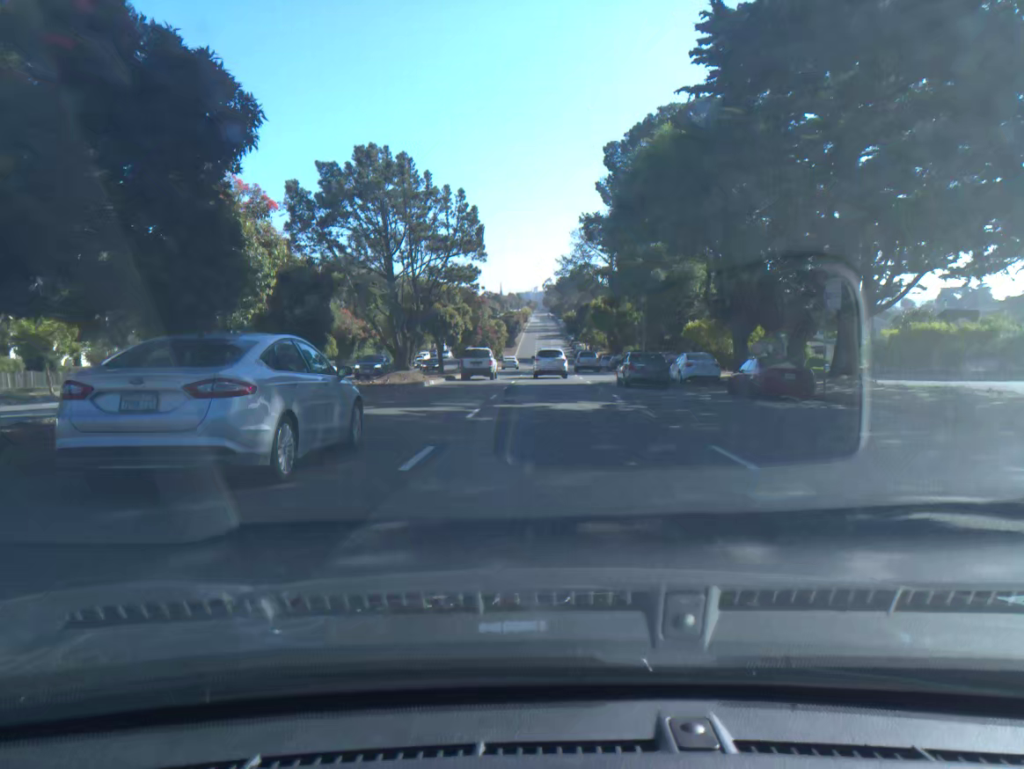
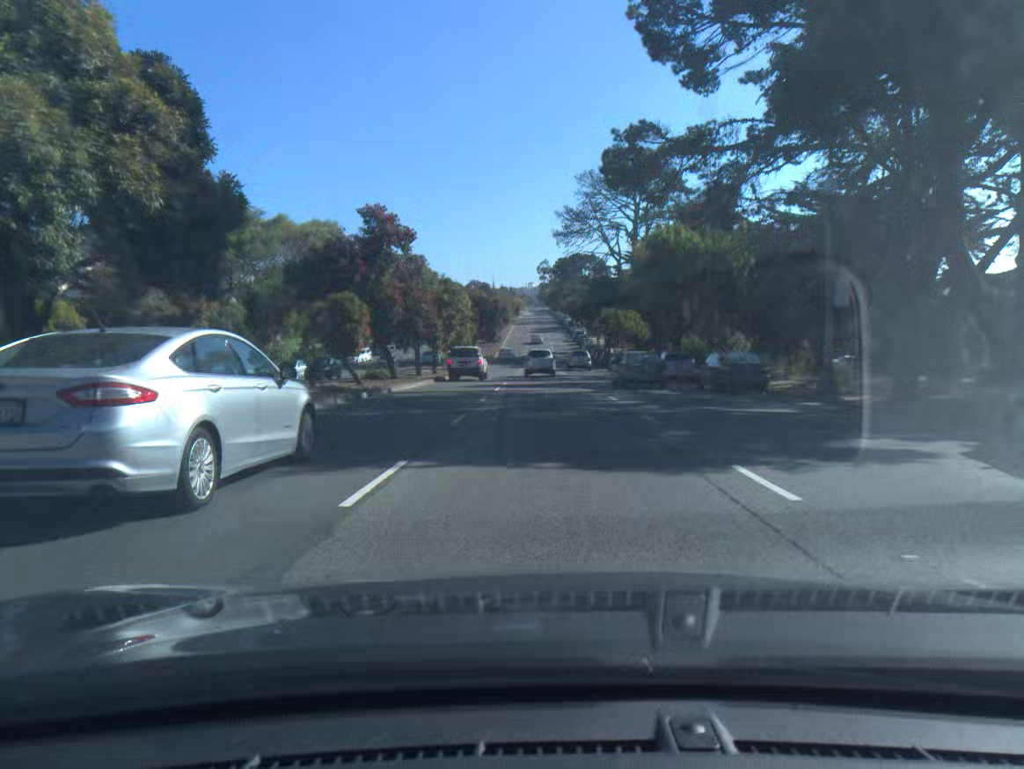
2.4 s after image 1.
(+0.2, +44.9) m; 0°
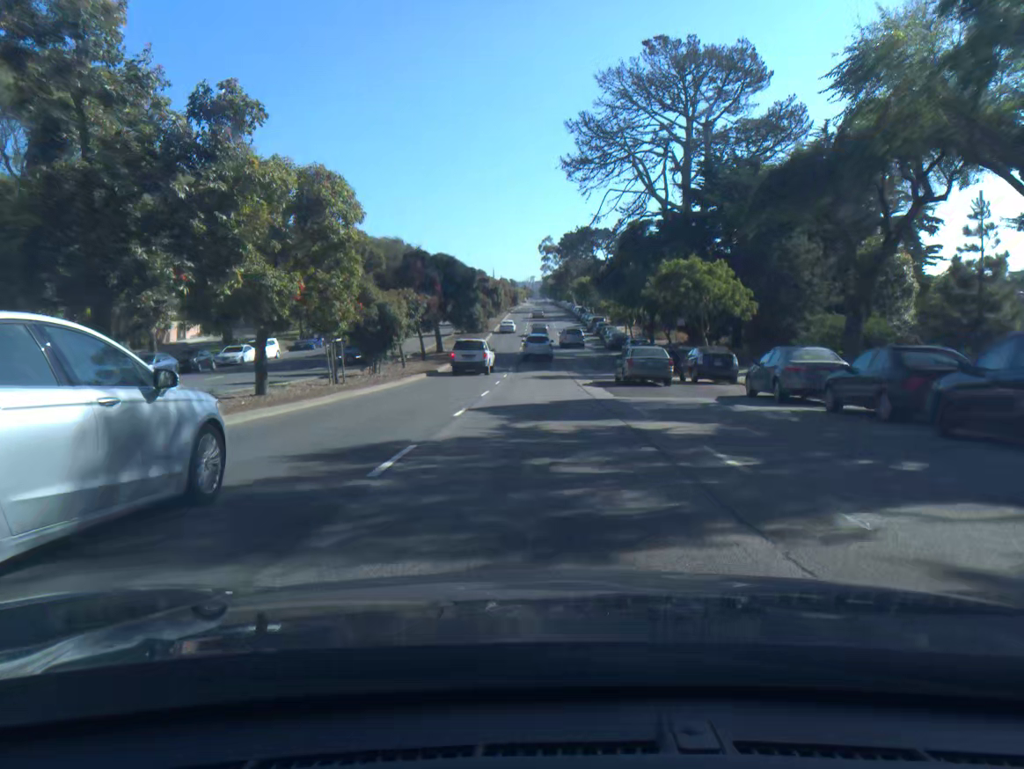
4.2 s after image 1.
(0.0, +35.2) m; 0°
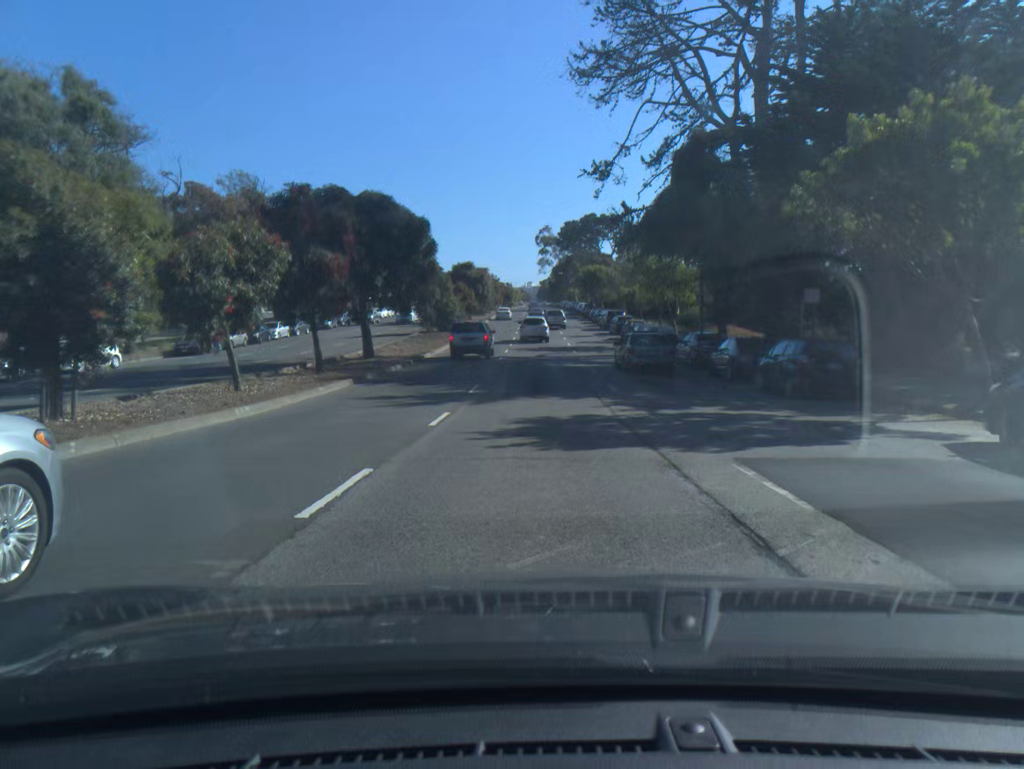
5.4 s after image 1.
(0.0, +24.0) m; 0°
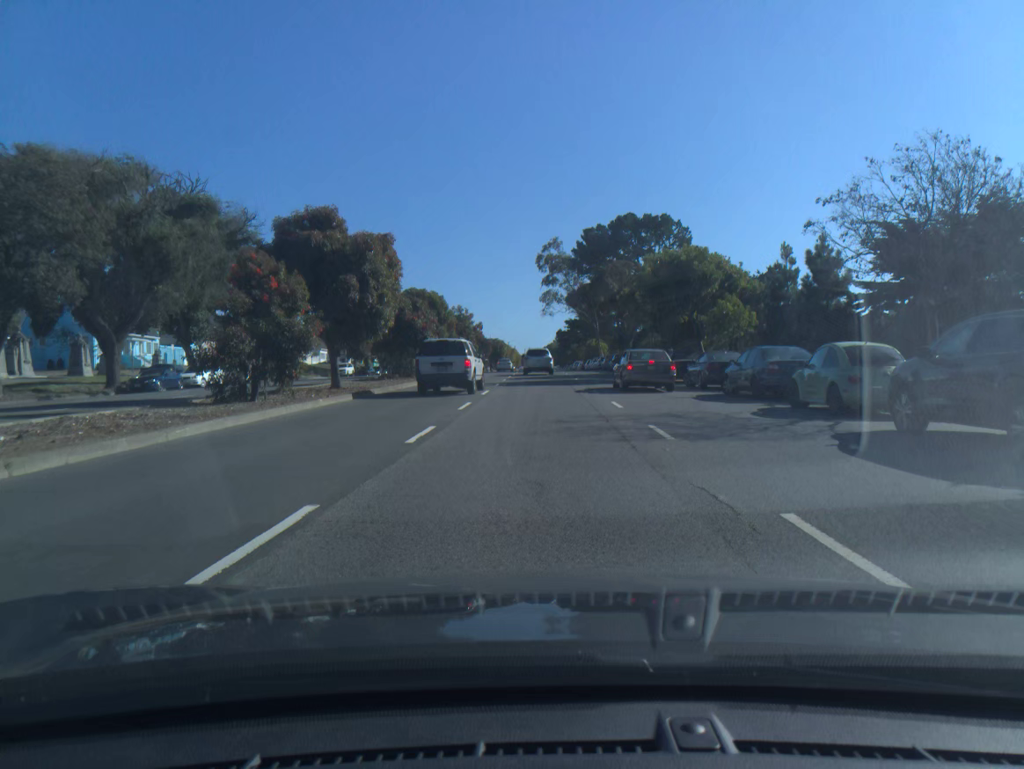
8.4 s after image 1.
(-0.1, +59.4) m; 0°
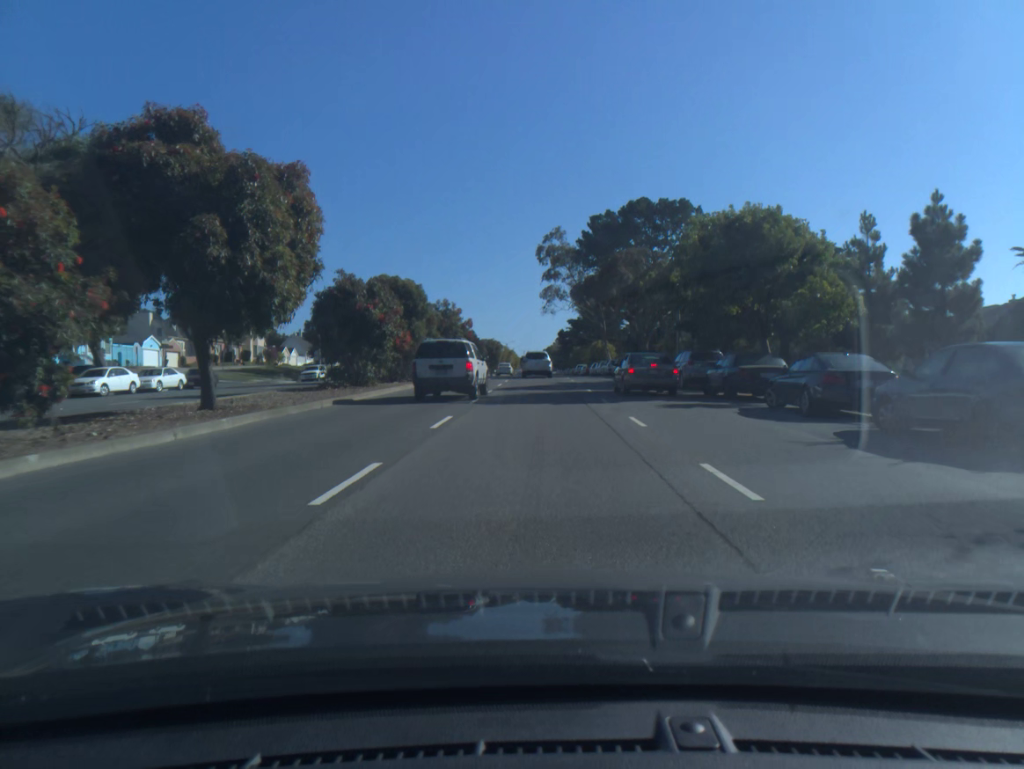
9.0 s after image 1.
(0.0, +11.4) m; 0°
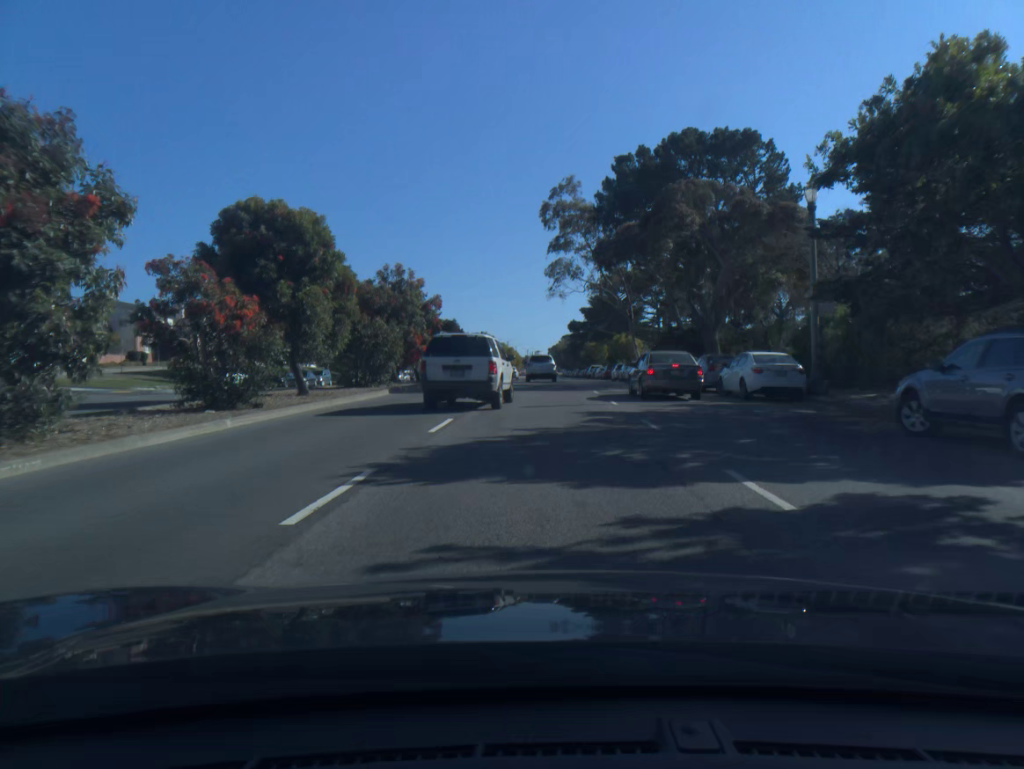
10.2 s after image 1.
(-0.1, +22.5) m; 0°
